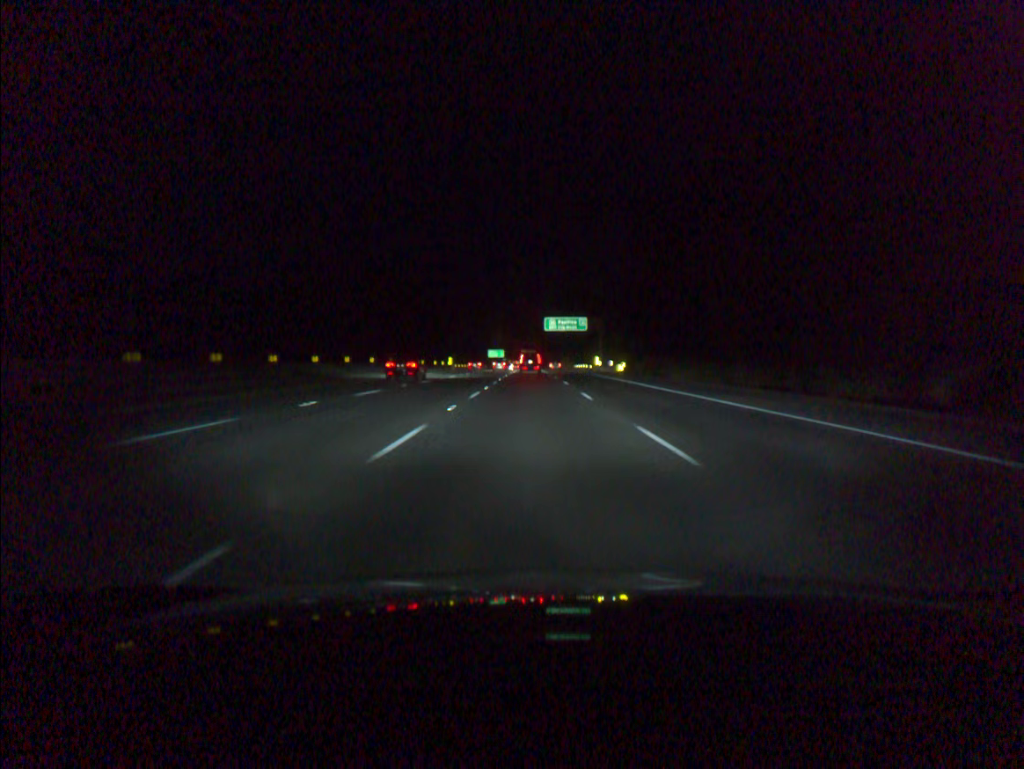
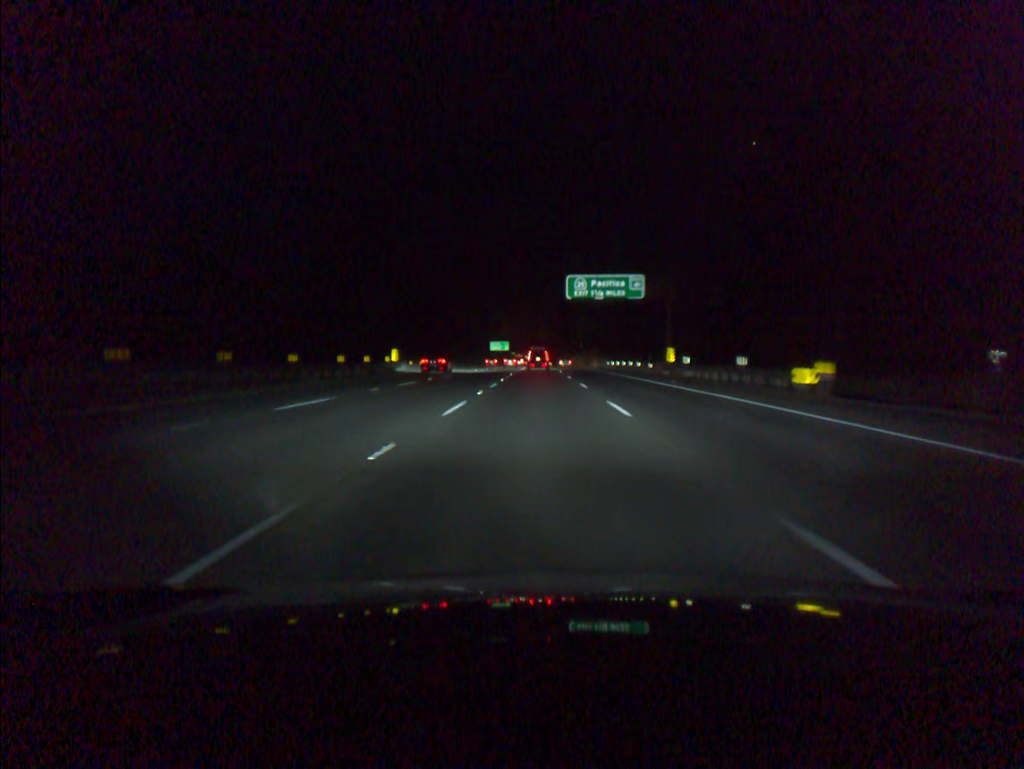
(-0.3, +52.1) m; -1°
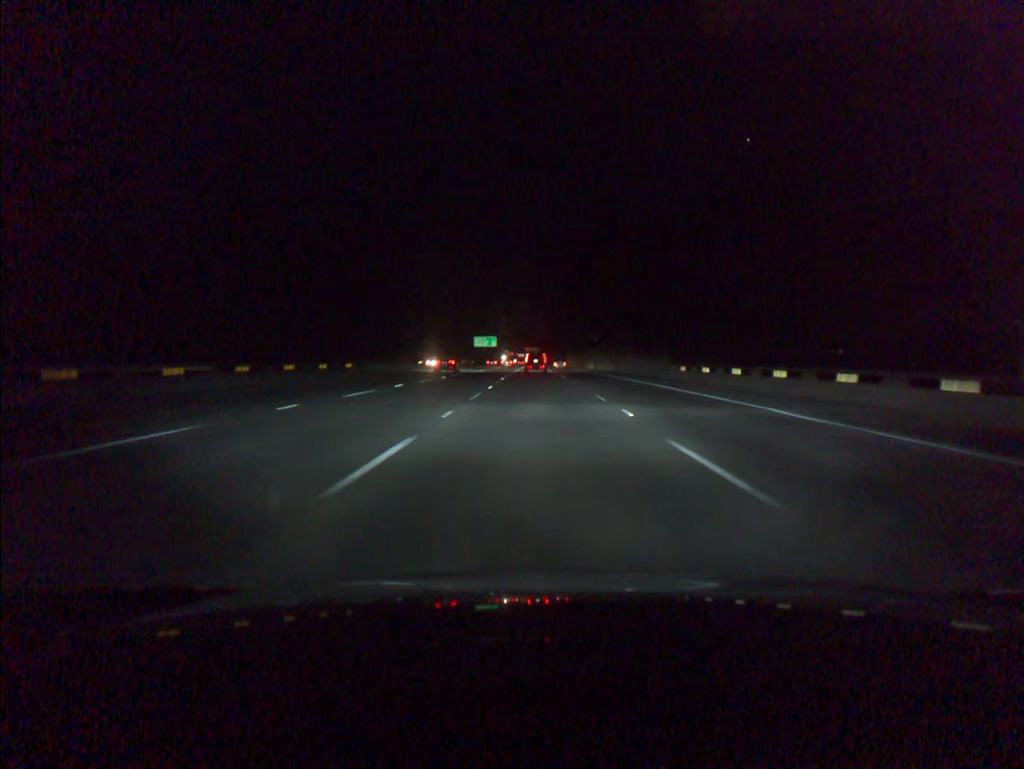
(+0.2, +52.7) m; 0°
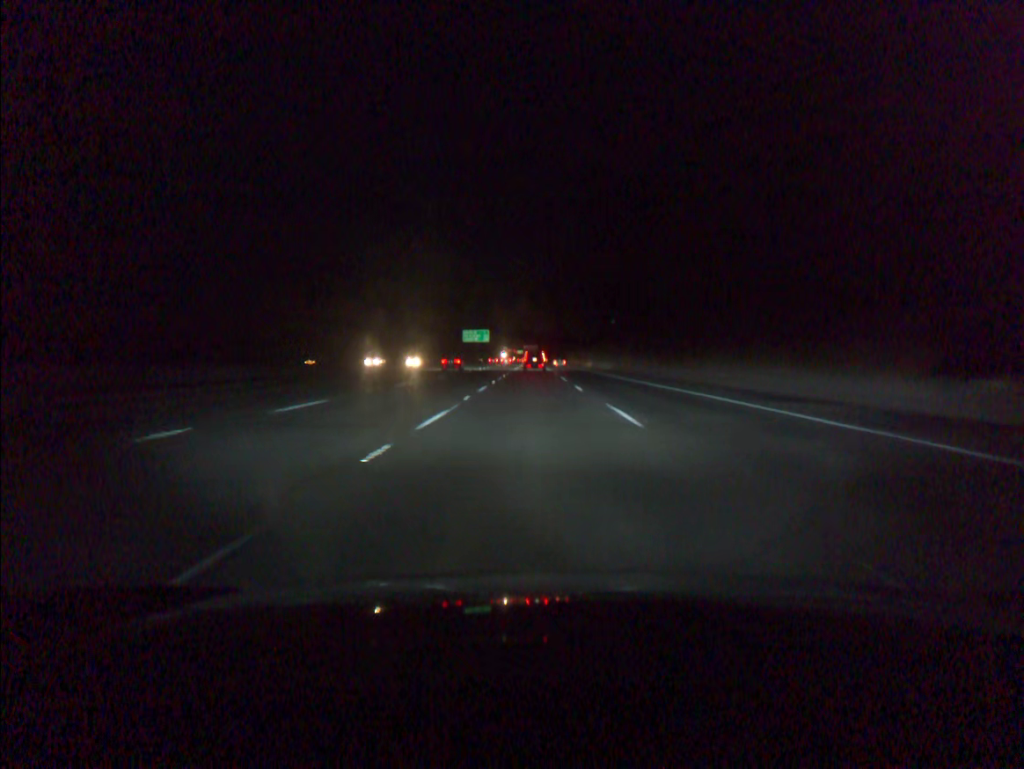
(+0.1, +35.3) m; 0°
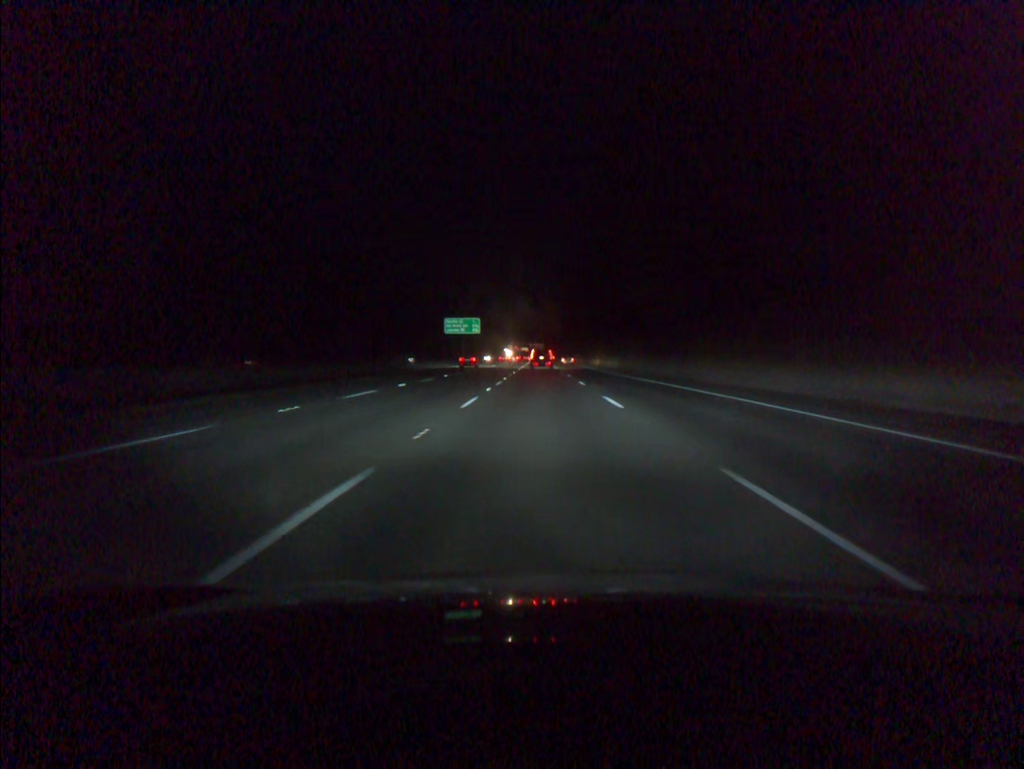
(-0.2, +53.0) m; 0°
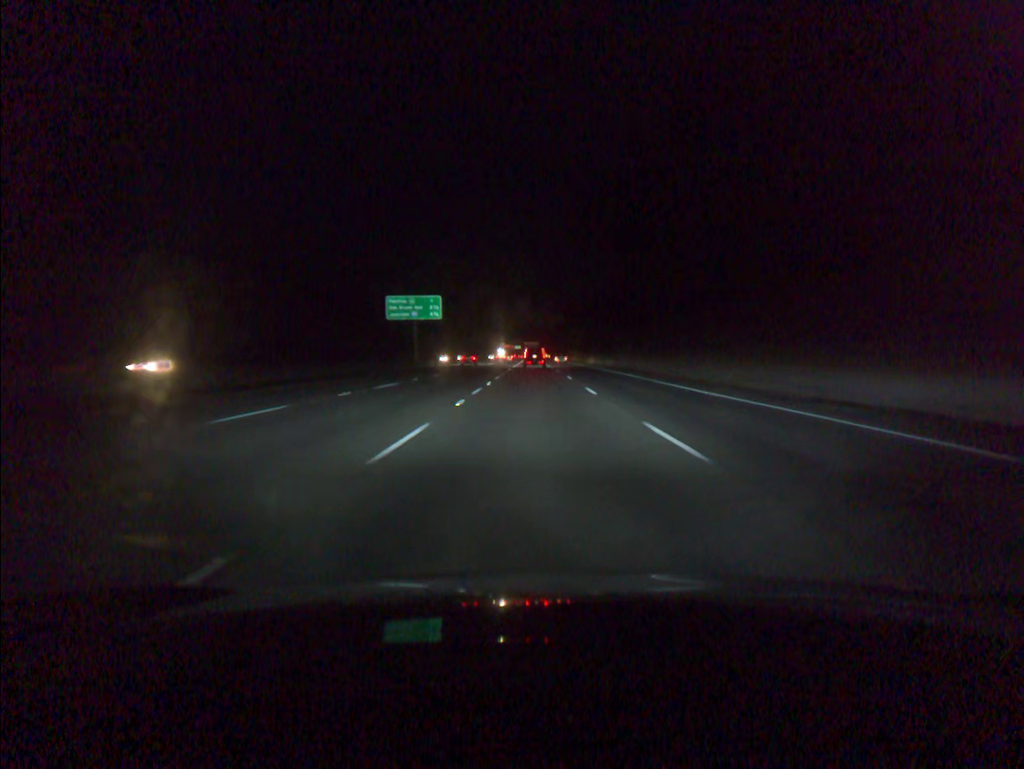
(+0.2, +53.2) m; 0°
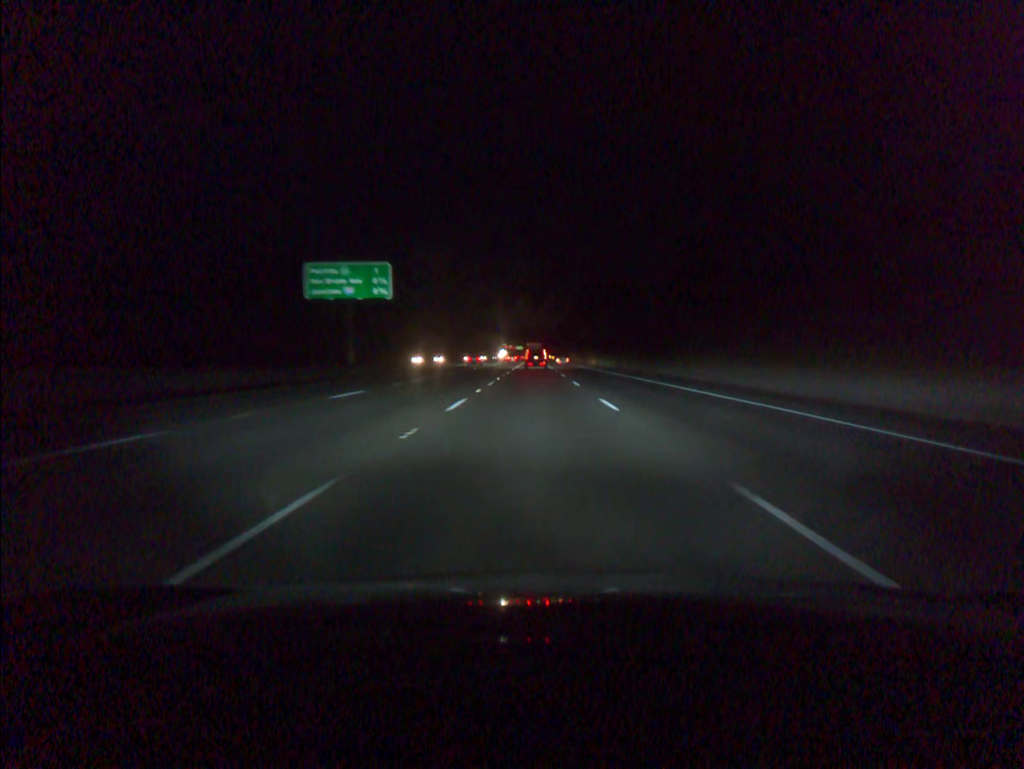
(0.0, +35.6) m; 0°
